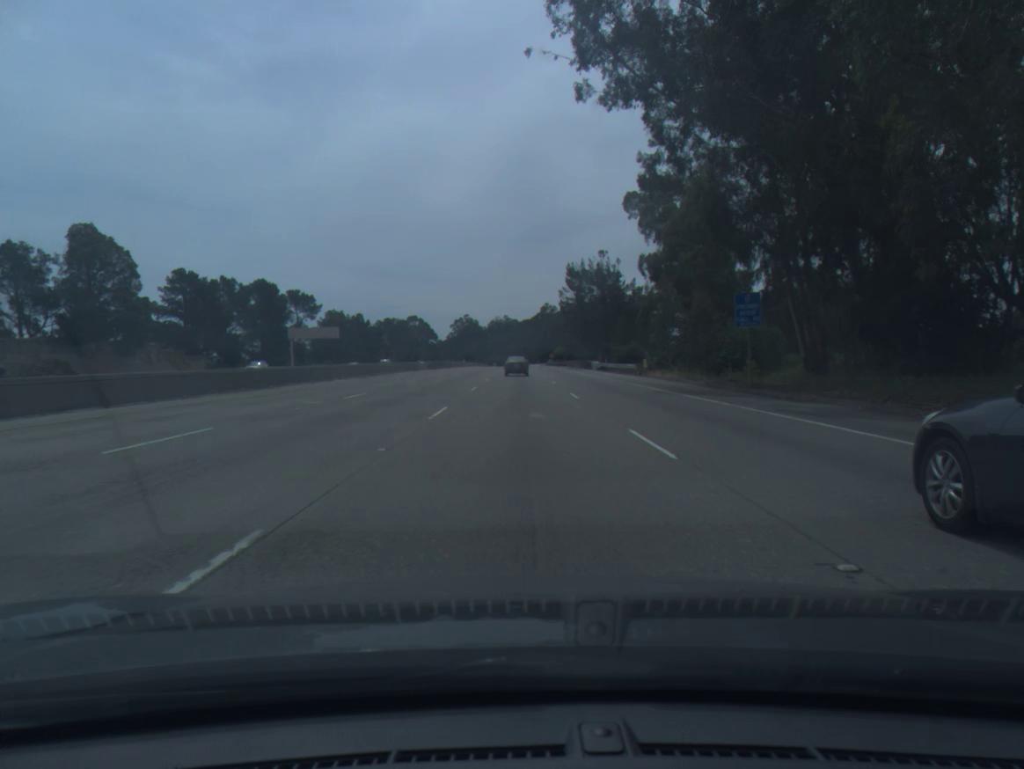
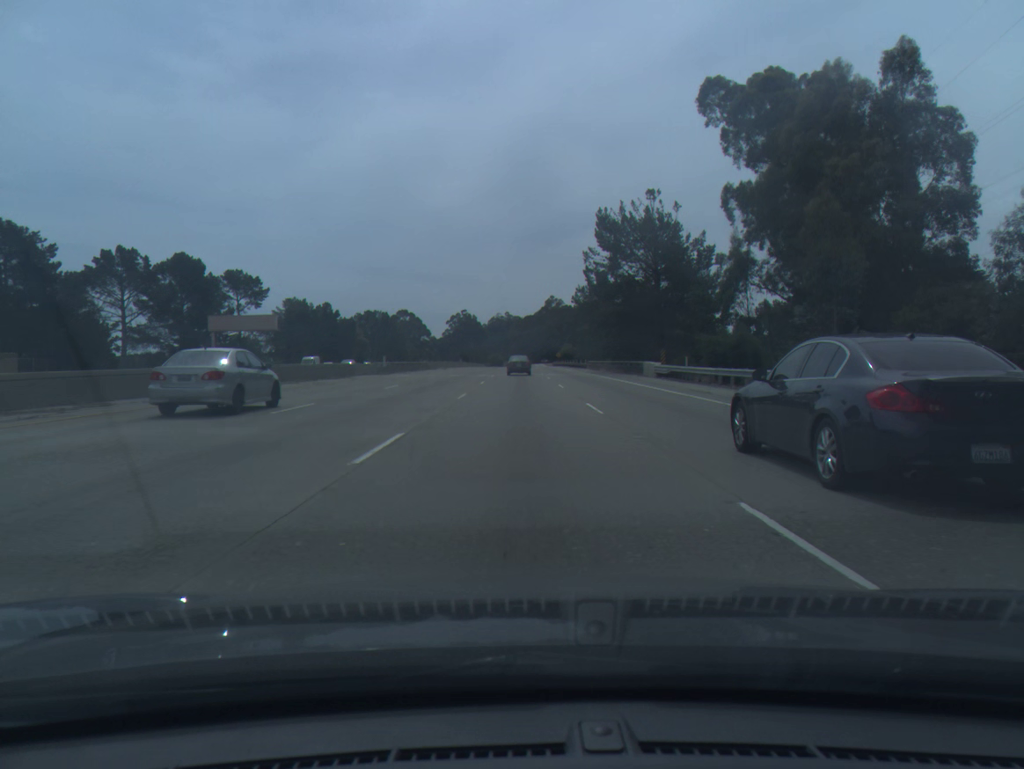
(0.0, +36.2) m; 0°
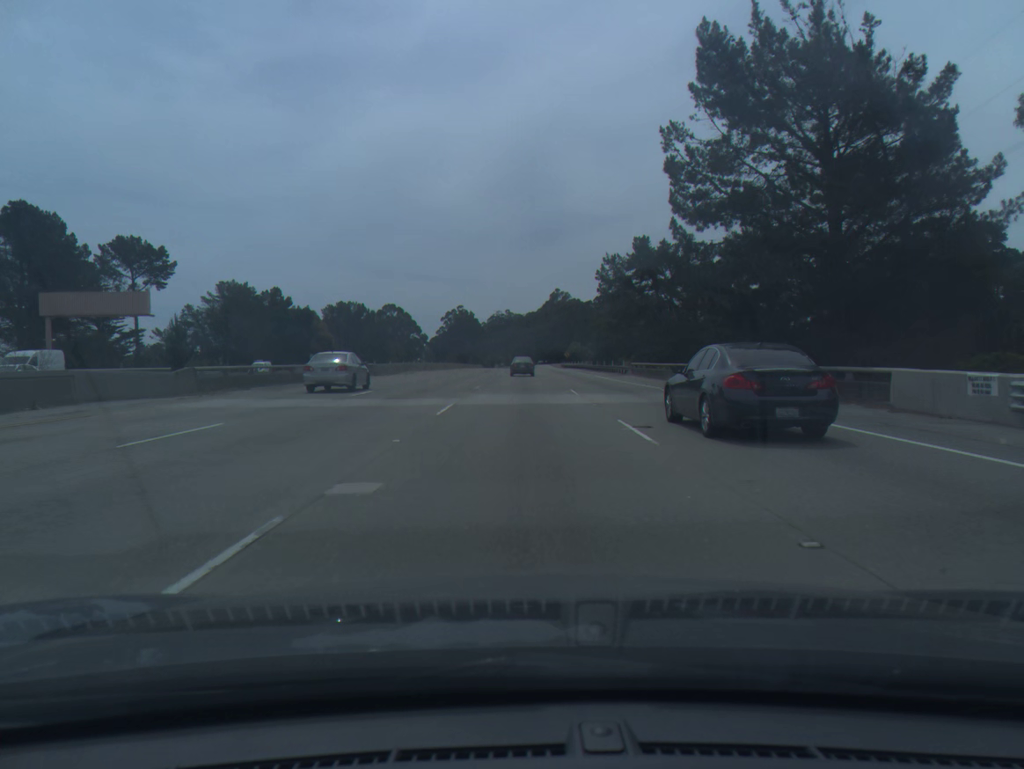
(-0.1, +36.1) m; 0°
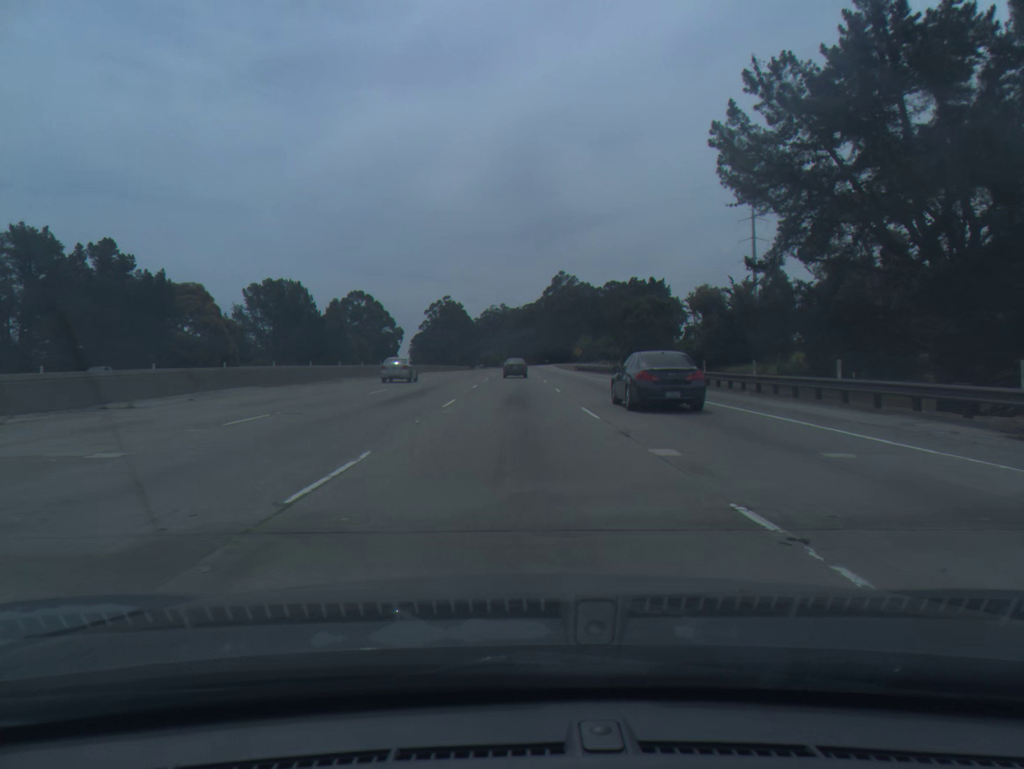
(+0.2, +53.8) m; 0°
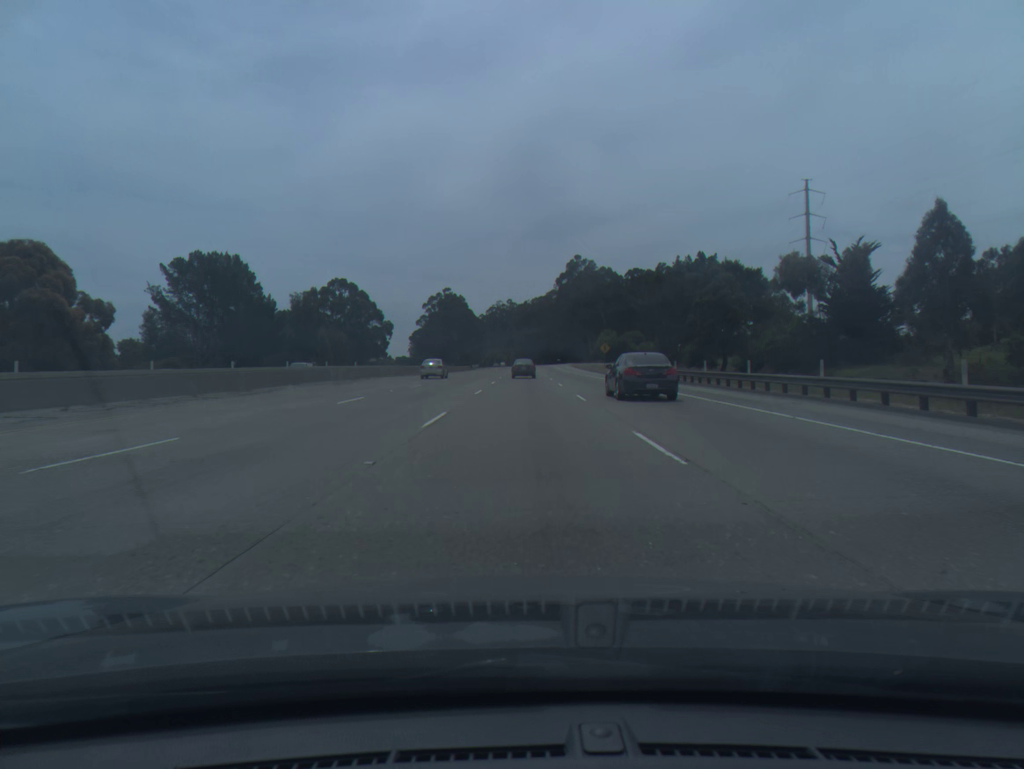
(-0.2, +35.7) m; -1°
